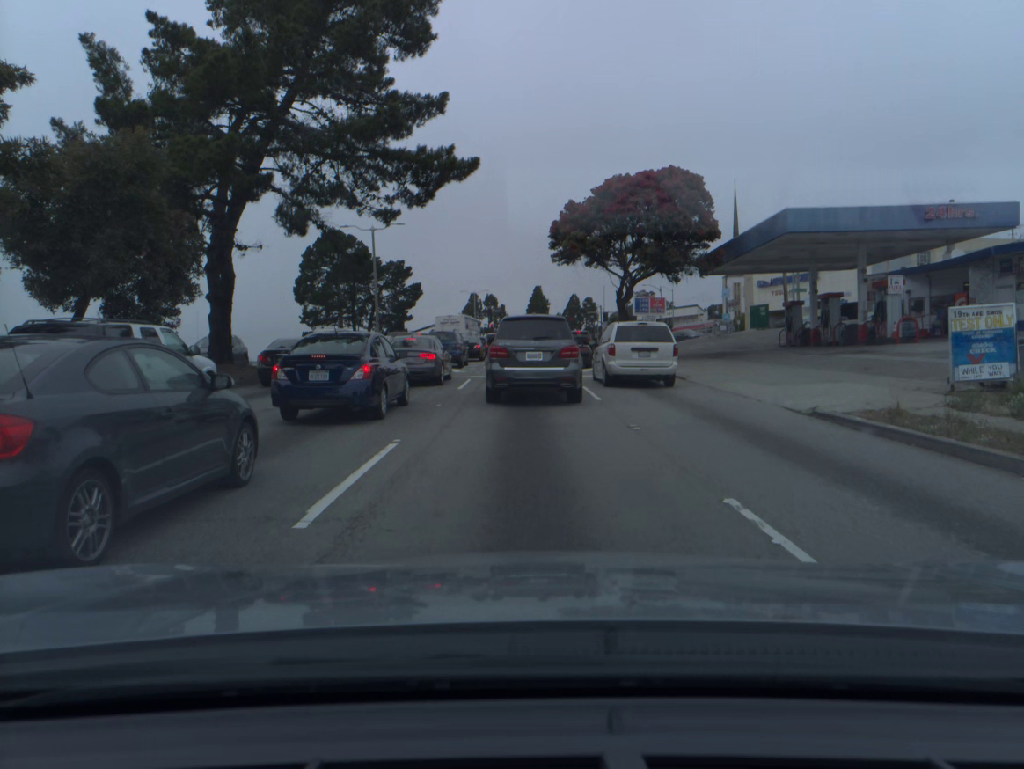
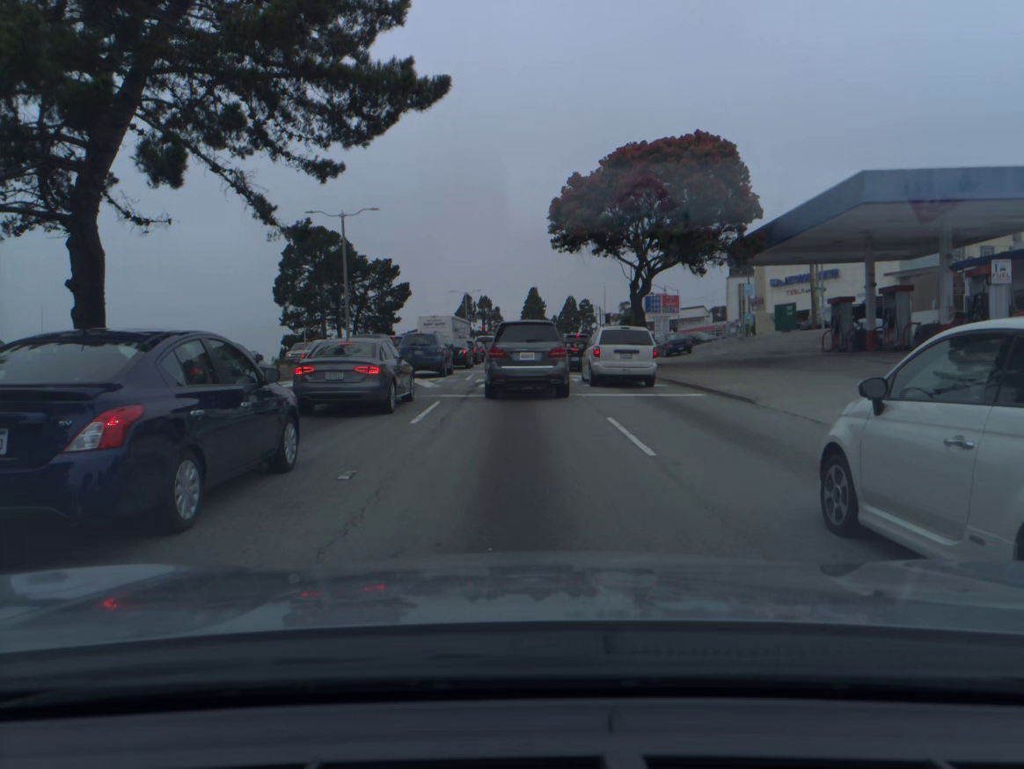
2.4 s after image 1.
(0.0, +7.5) m; -1°
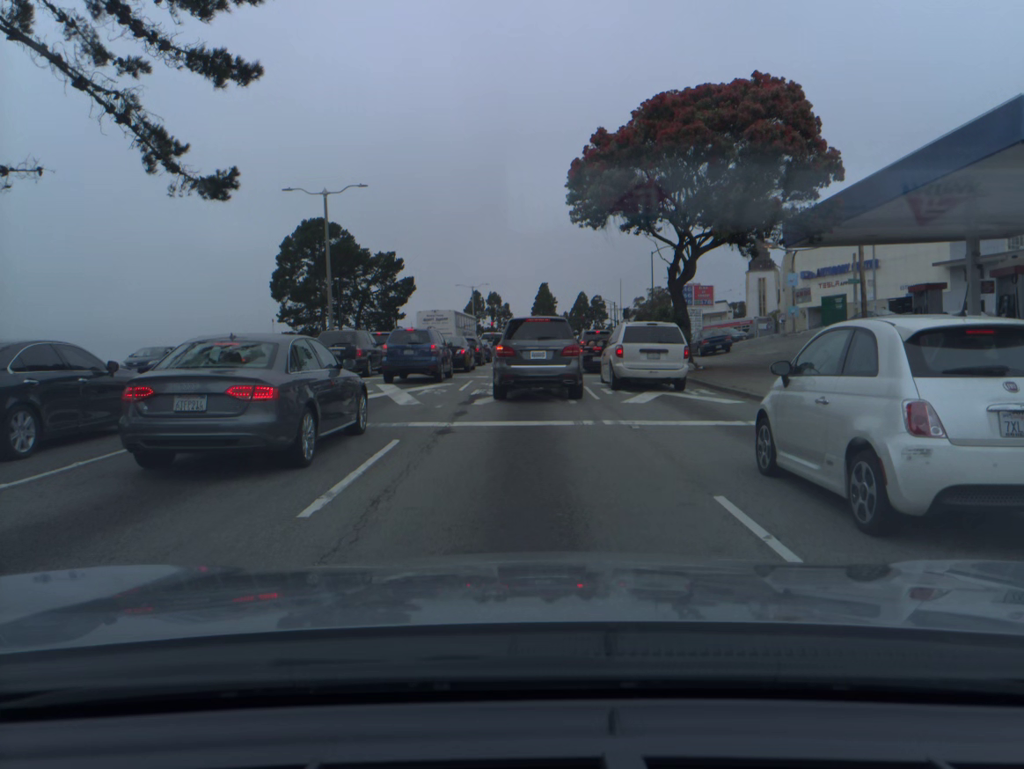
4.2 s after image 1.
(0.0, +6.9) m; 0°
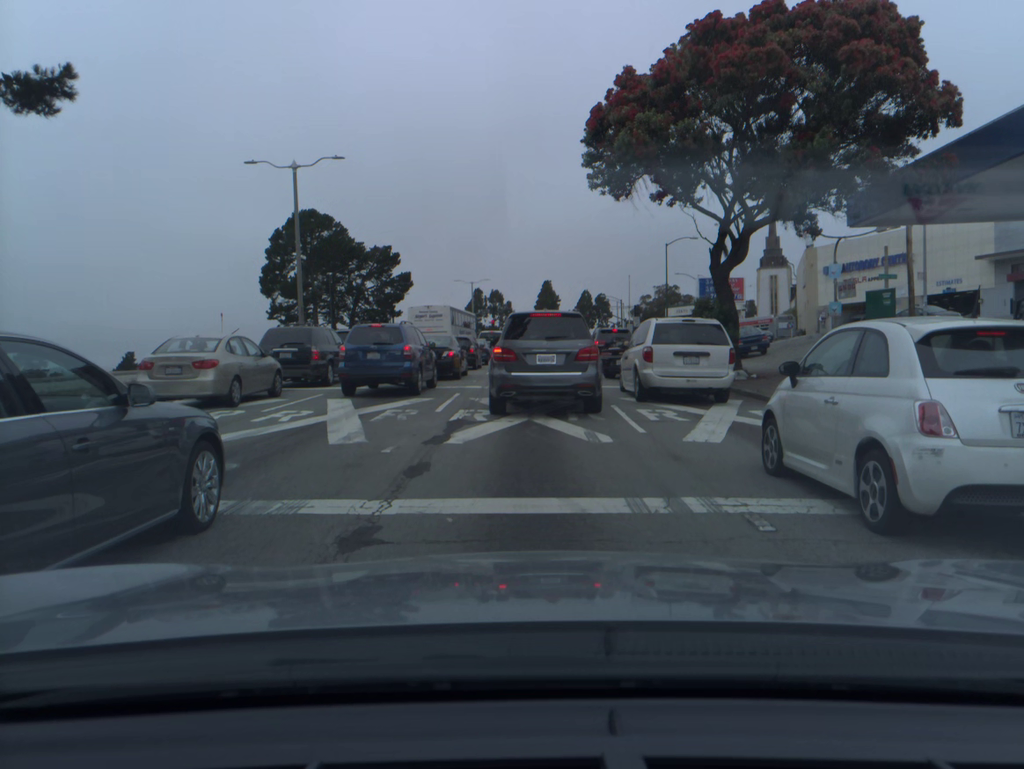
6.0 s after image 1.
(0.0, +6.2) m; 0°
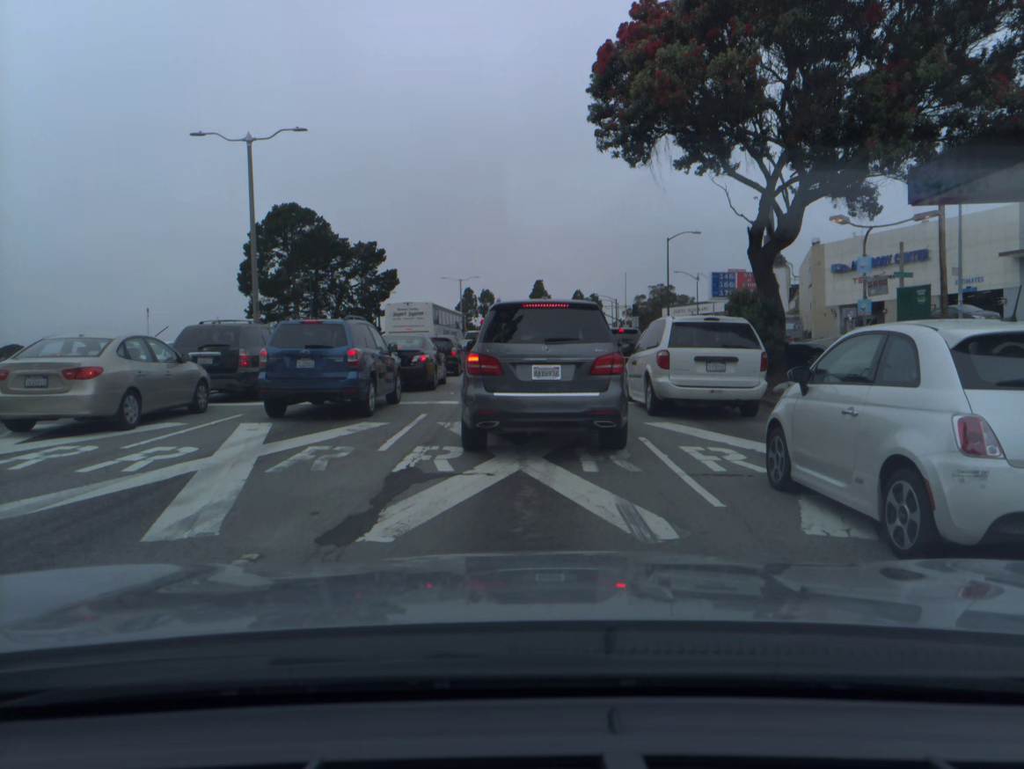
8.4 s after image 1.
(+0.1, +4.8) m; +2°
